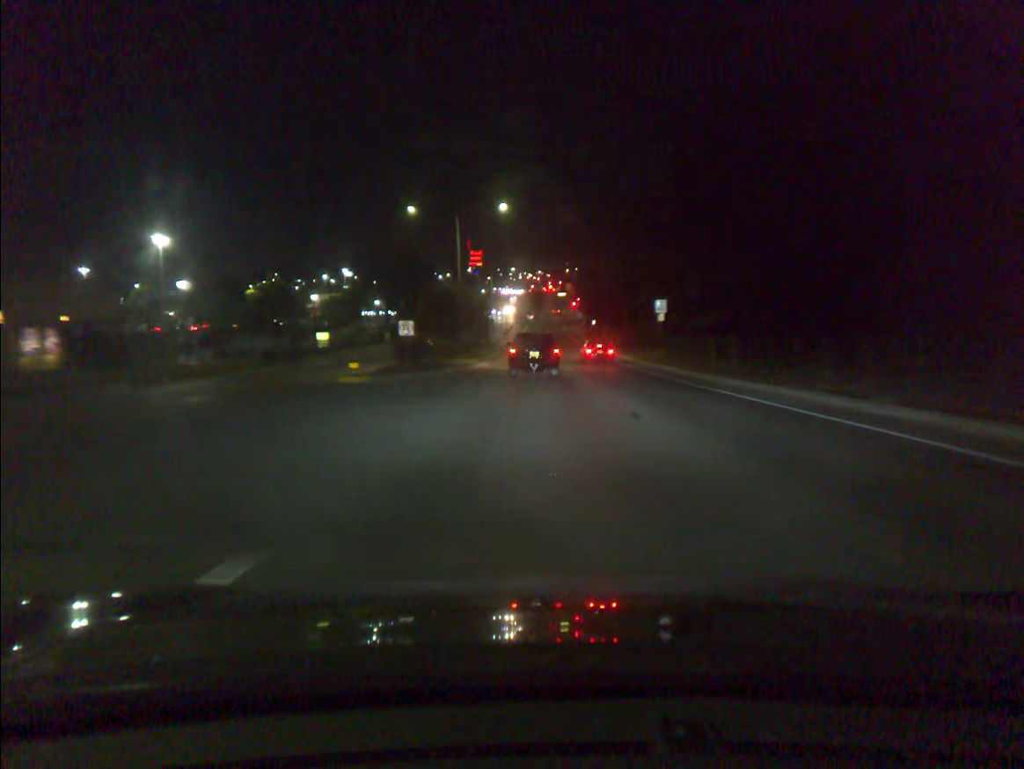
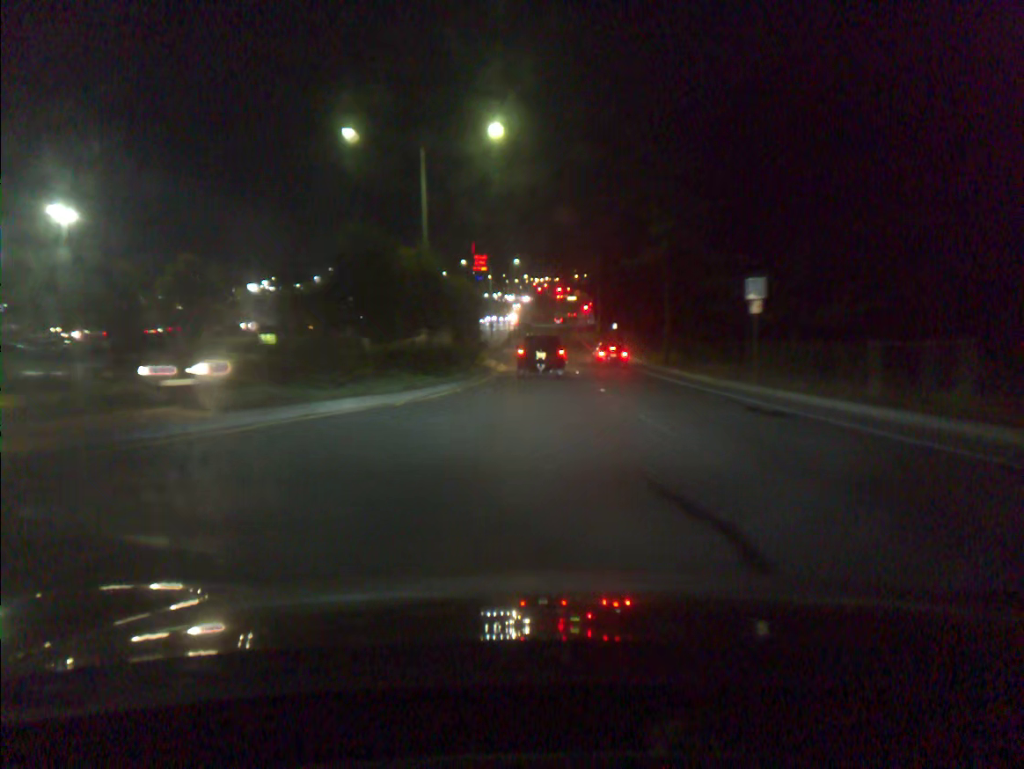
(-0.1, +18.8) m; 0°
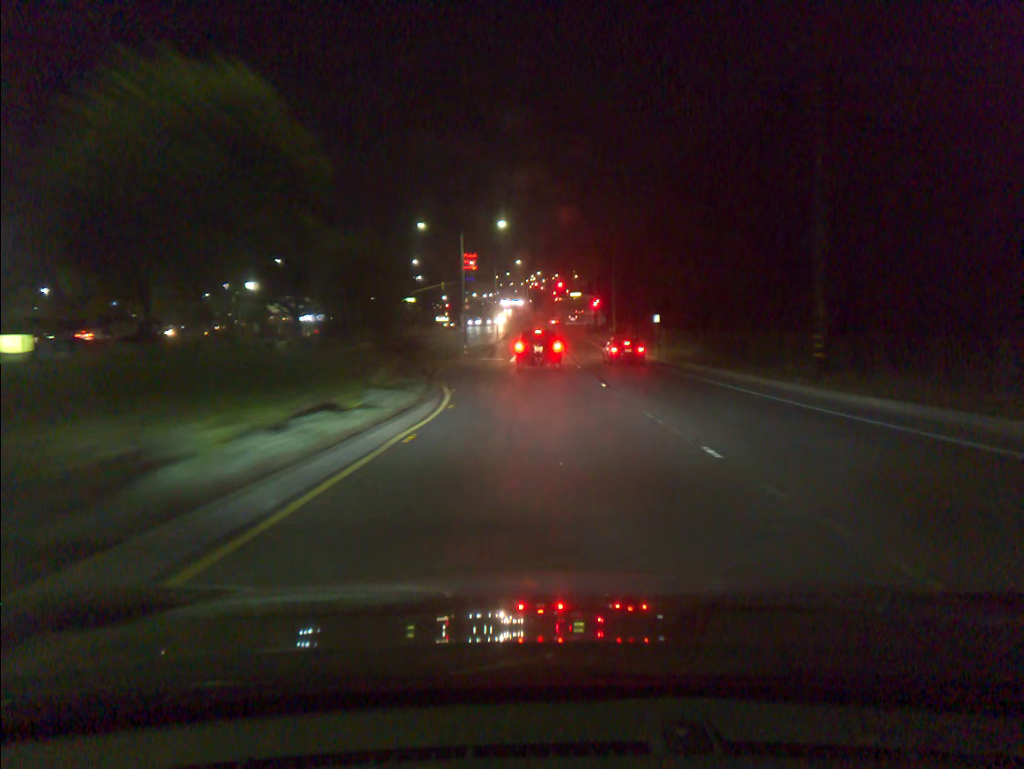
(+0.1, +29.1) m; 0°
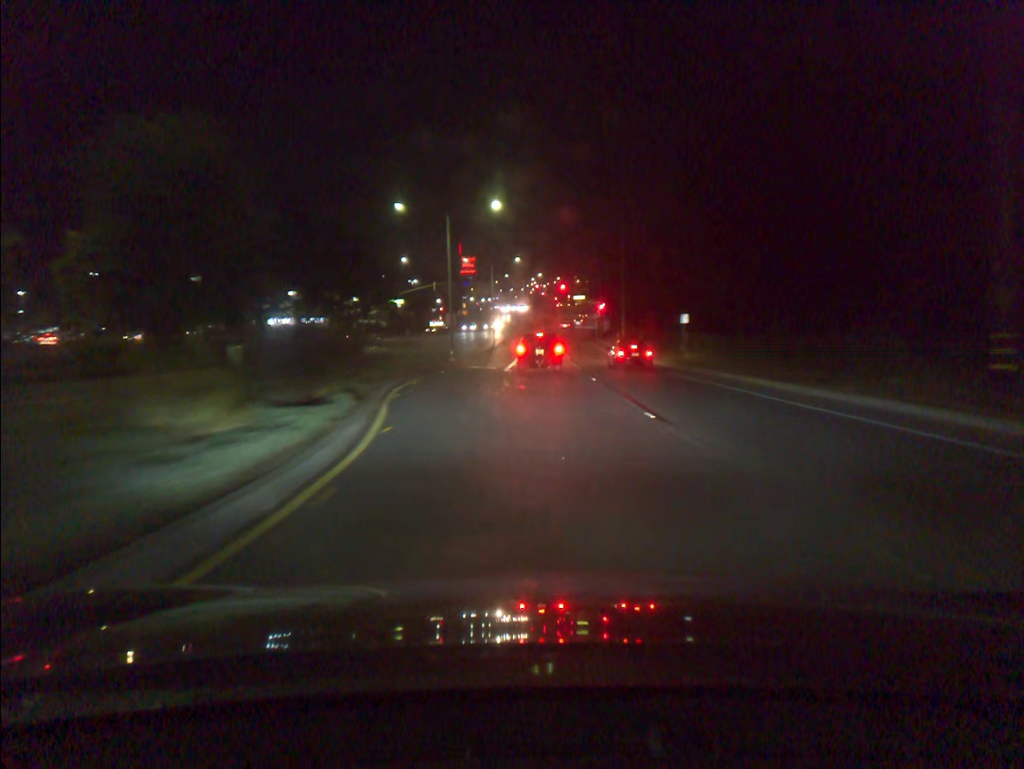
(0.0, +9.5) m; 0°
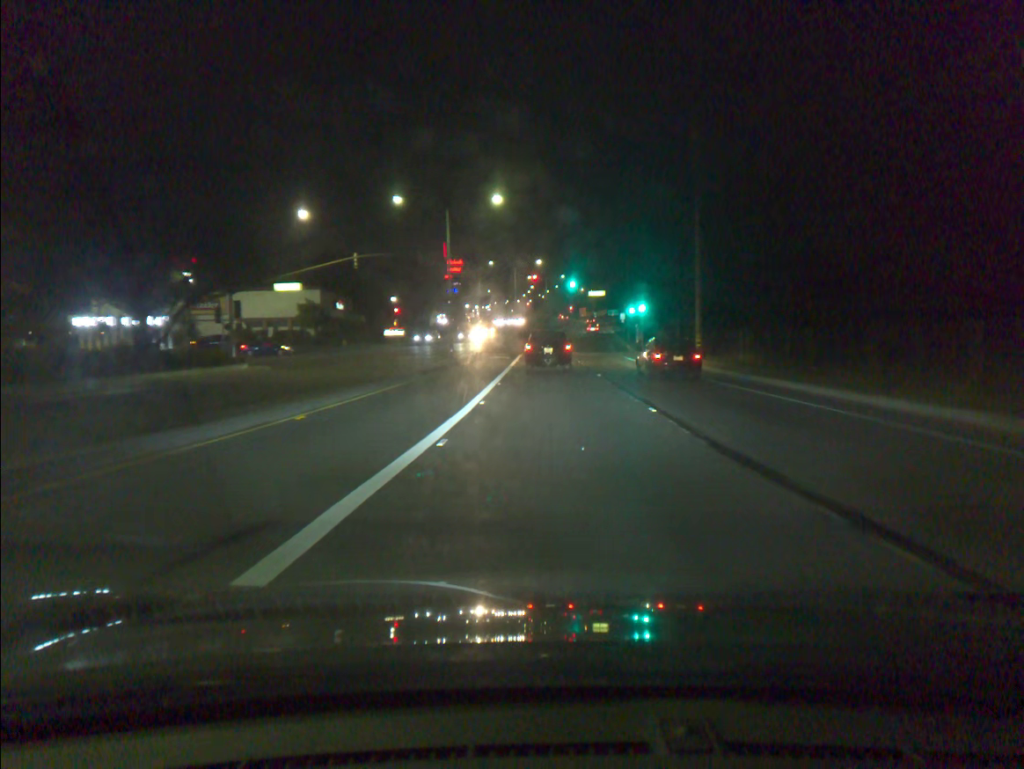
(+0.1, +42.5) m; 0°
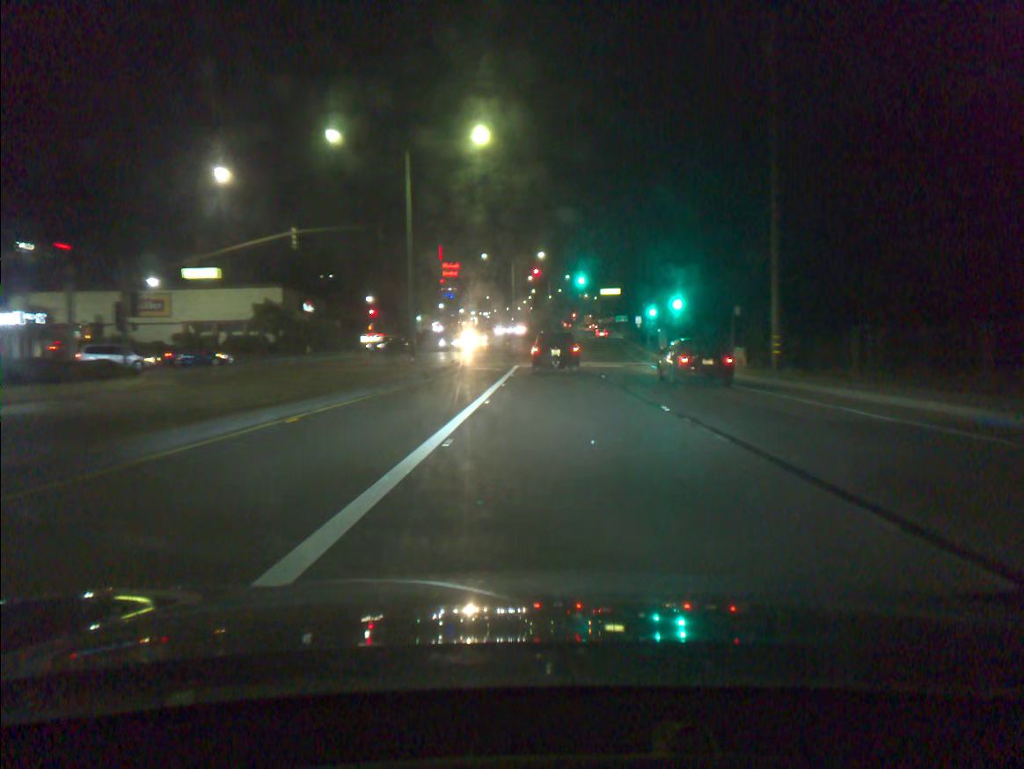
(0.0, +14.9) m; 0°
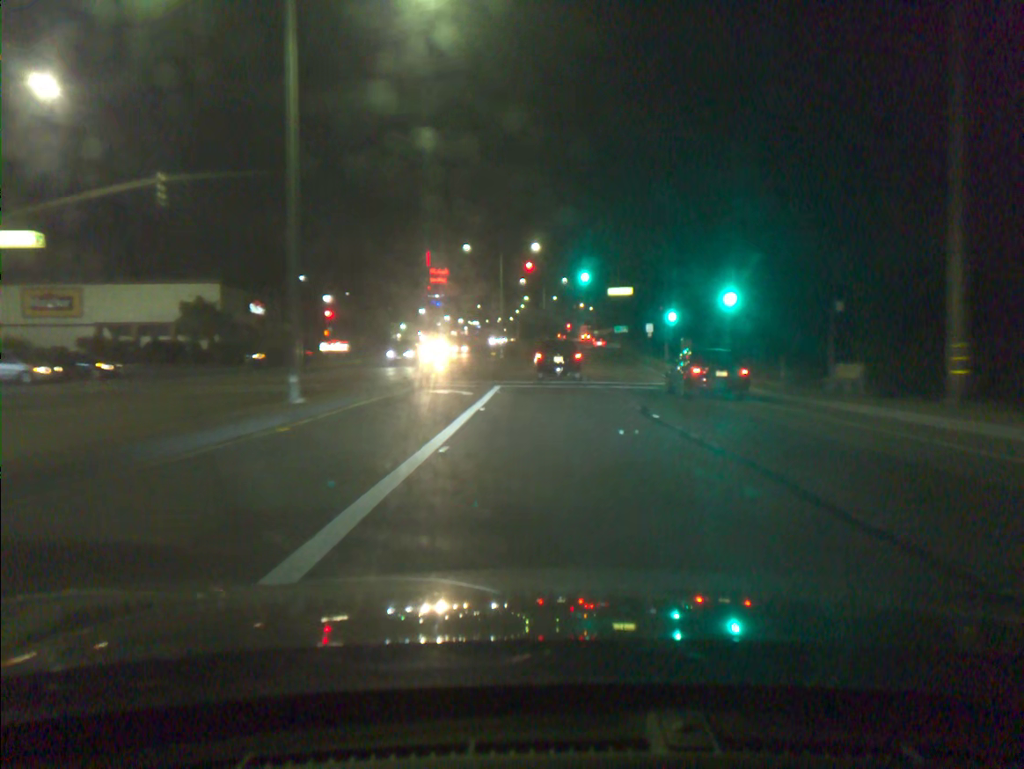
(+0.1, +14.5) m; +1°
